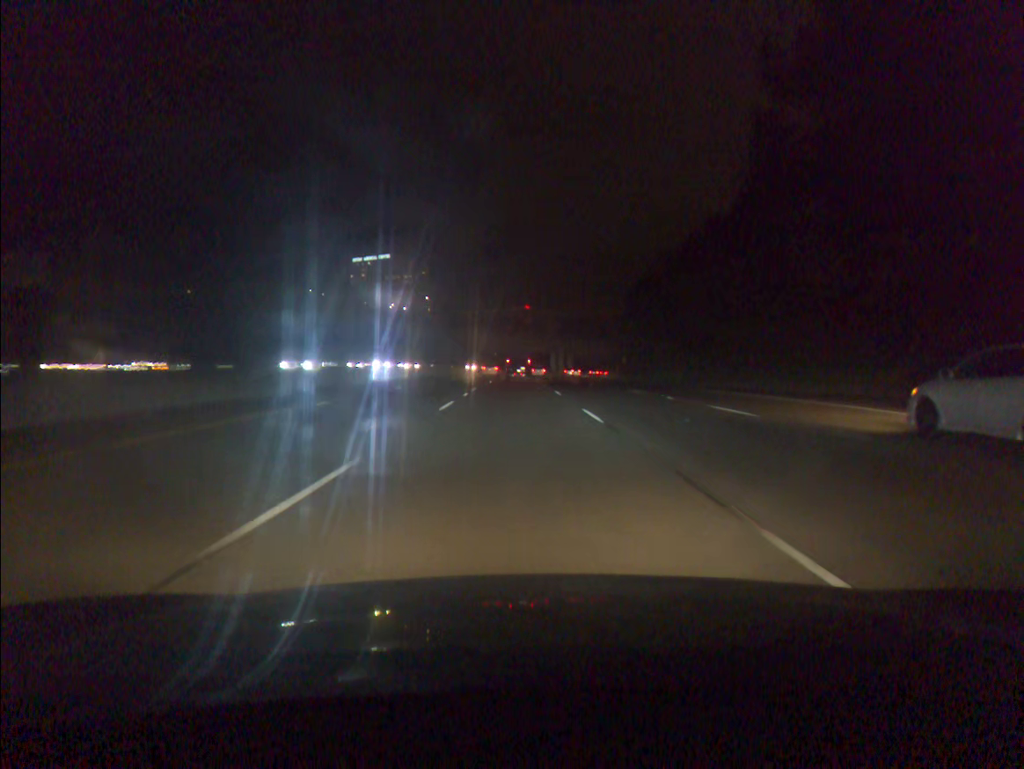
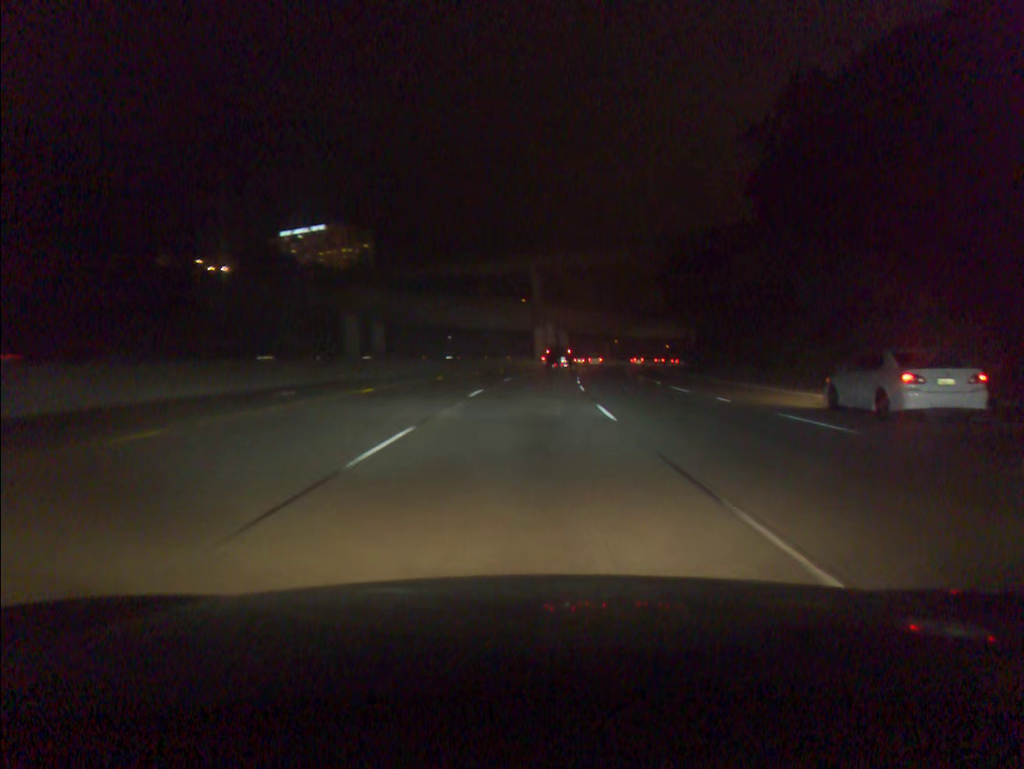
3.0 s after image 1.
(+0.3, +83.7) m; +2°
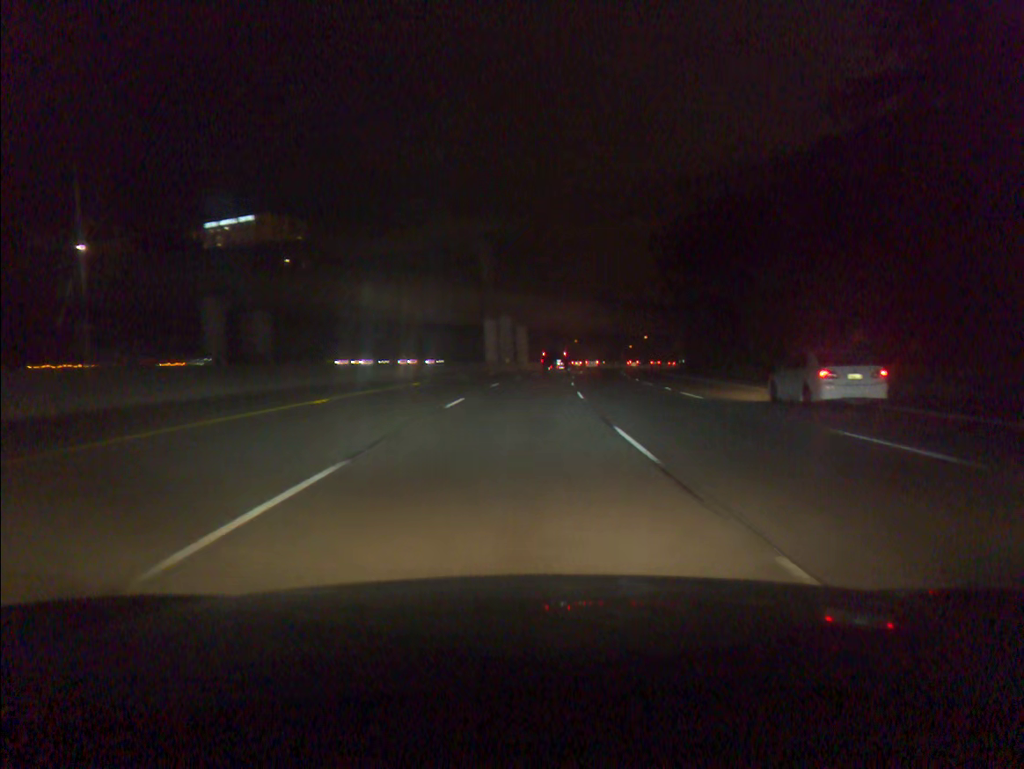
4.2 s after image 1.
(+1.0, +33.5) m; +3°
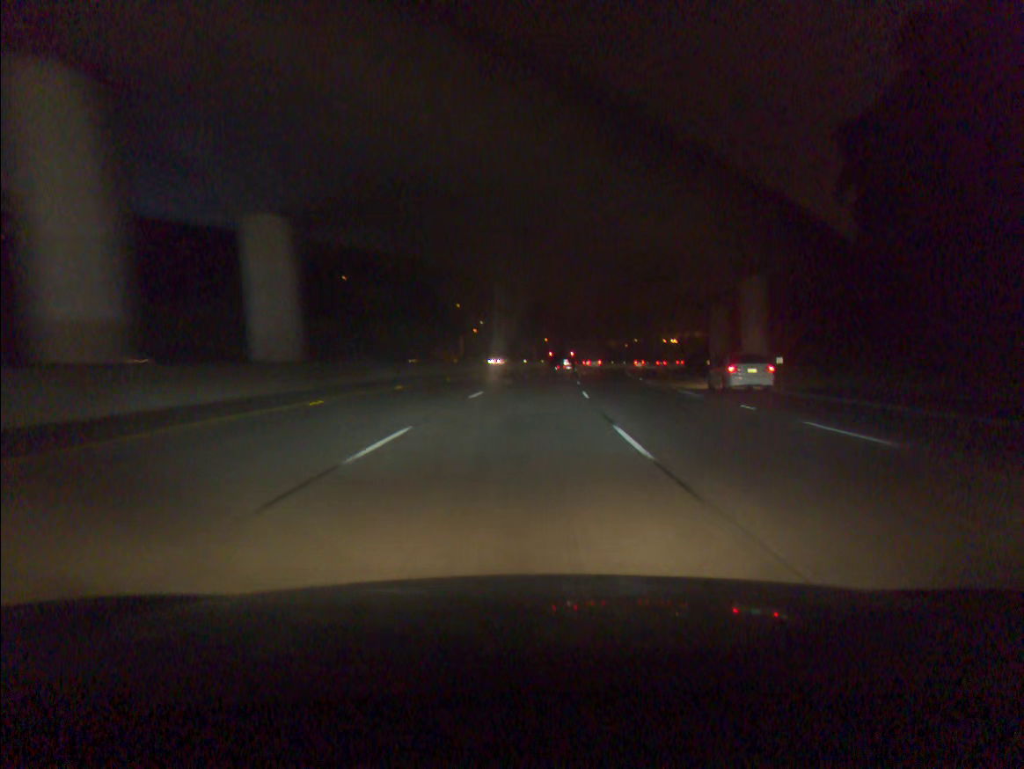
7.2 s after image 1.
(+5.4, +83.2) m; +7°
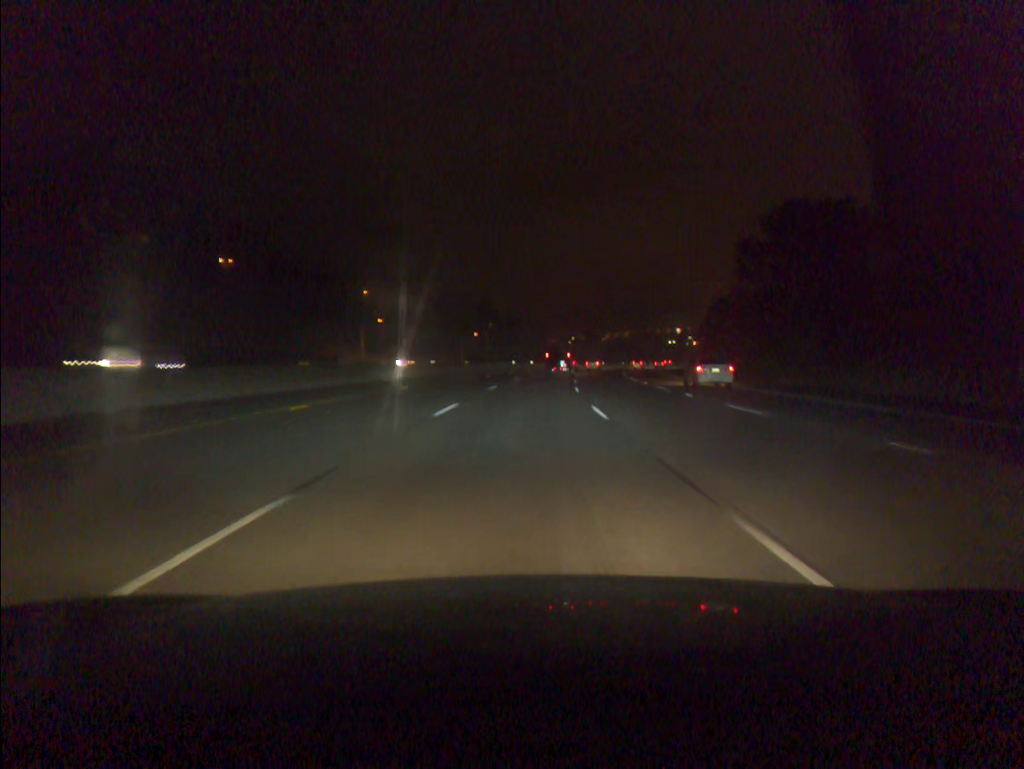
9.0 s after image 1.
(+2.1, +50.2) m; +5°
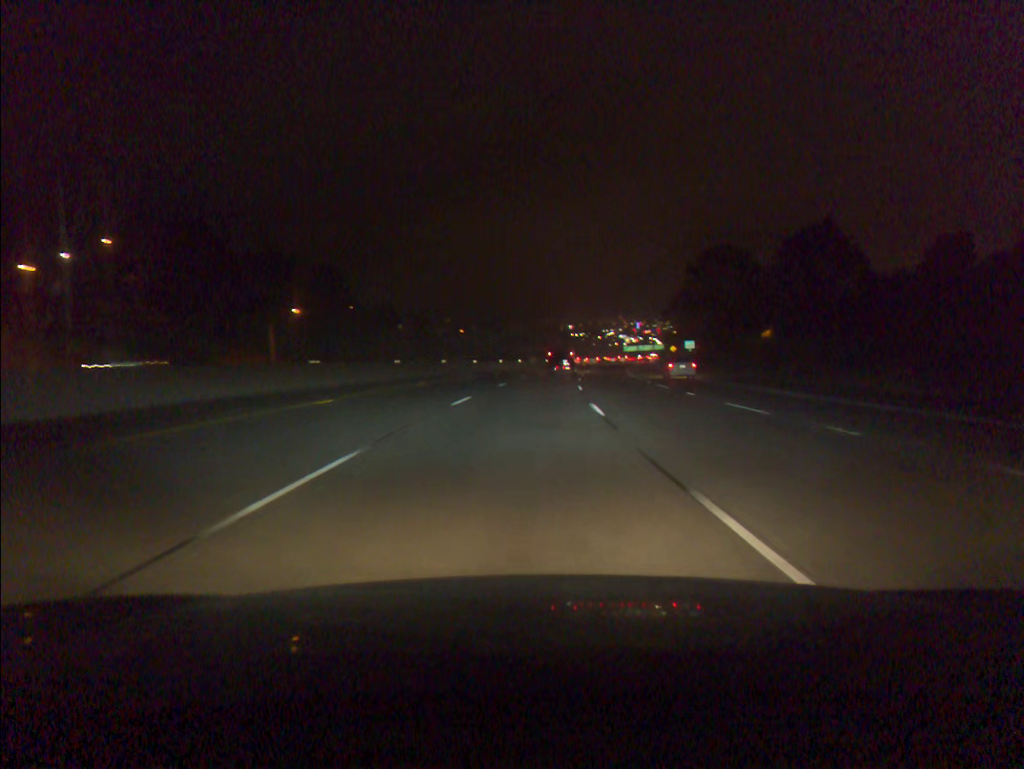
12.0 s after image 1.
(+5.8, +83.8) m; +8°
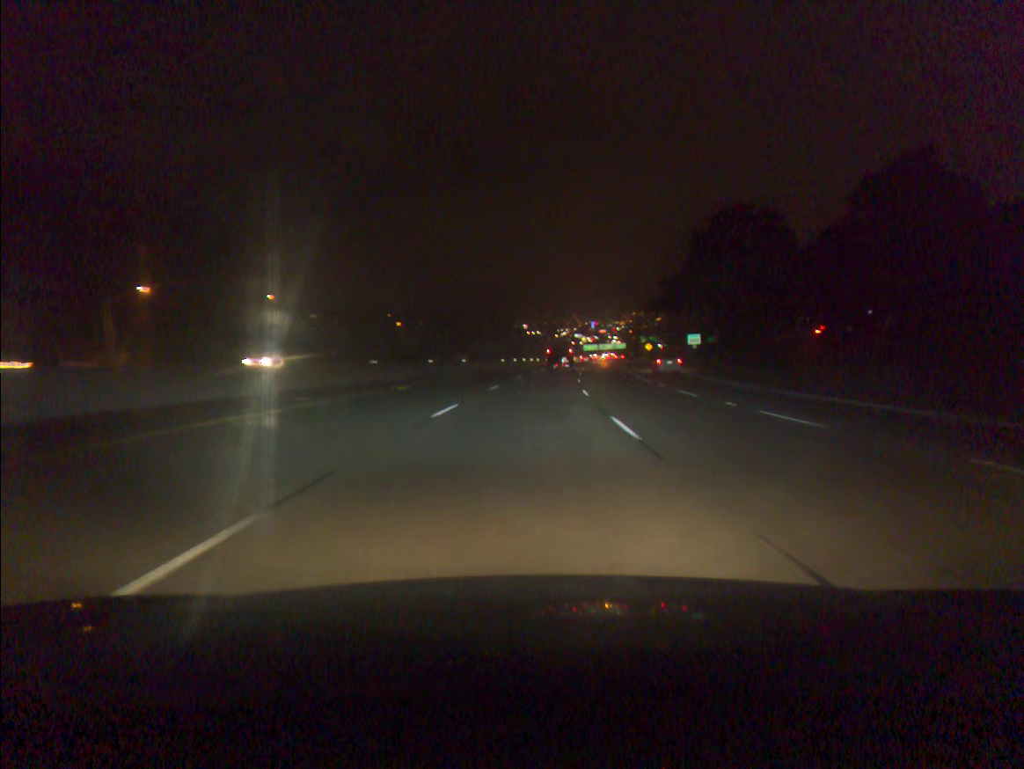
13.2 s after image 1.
(+0.9, +33.6) m; +3°
